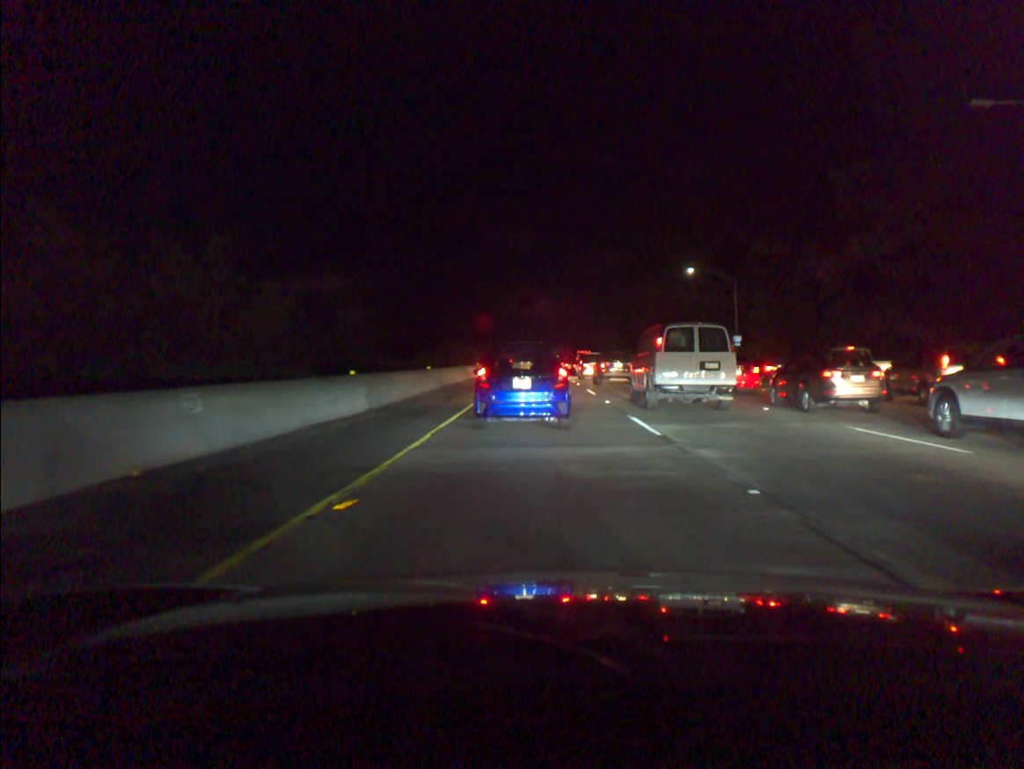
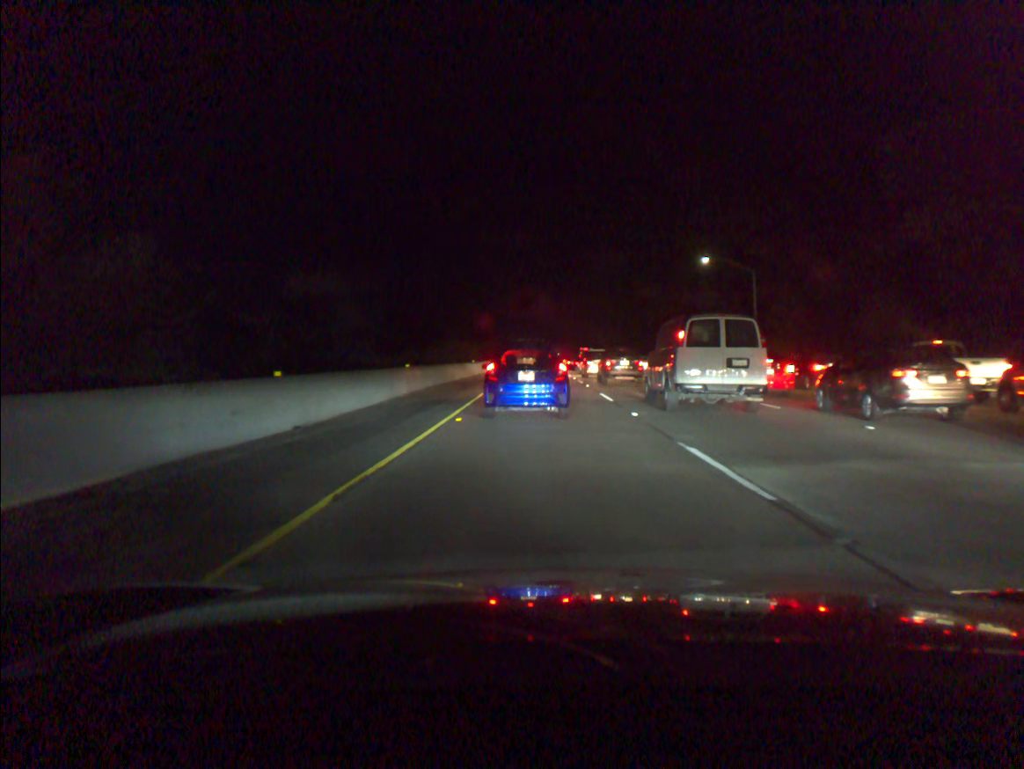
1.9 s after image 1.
(0.0, +6.2) m; 0°
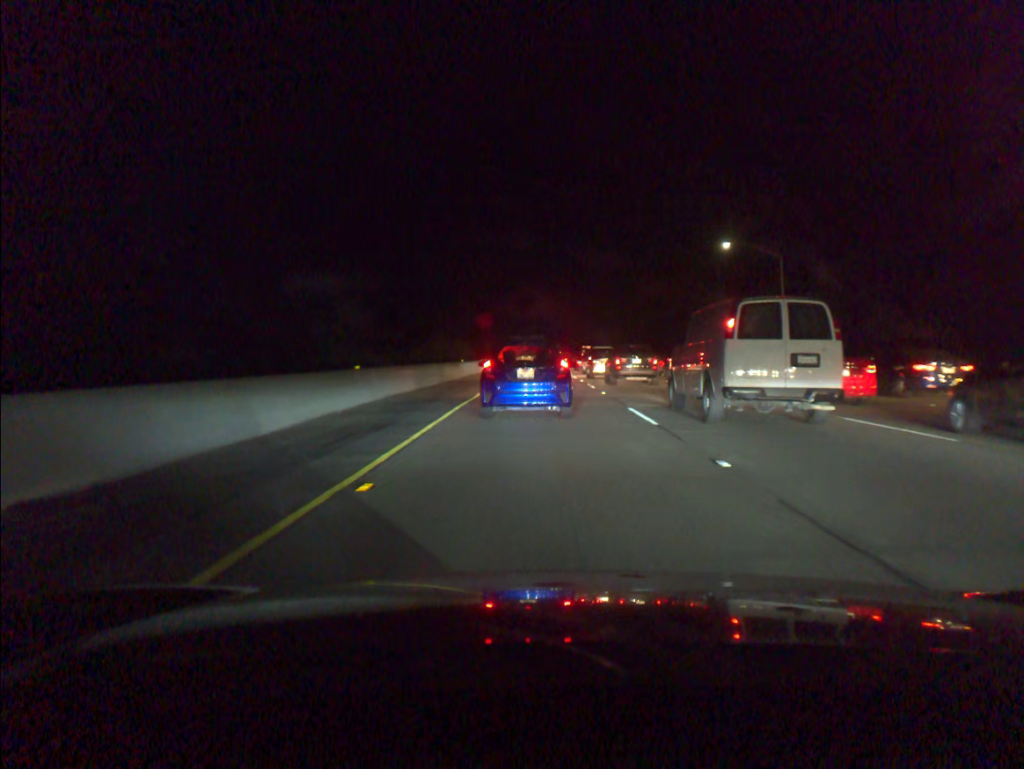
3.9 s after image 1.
(0.0, +7.9) m; 0°
